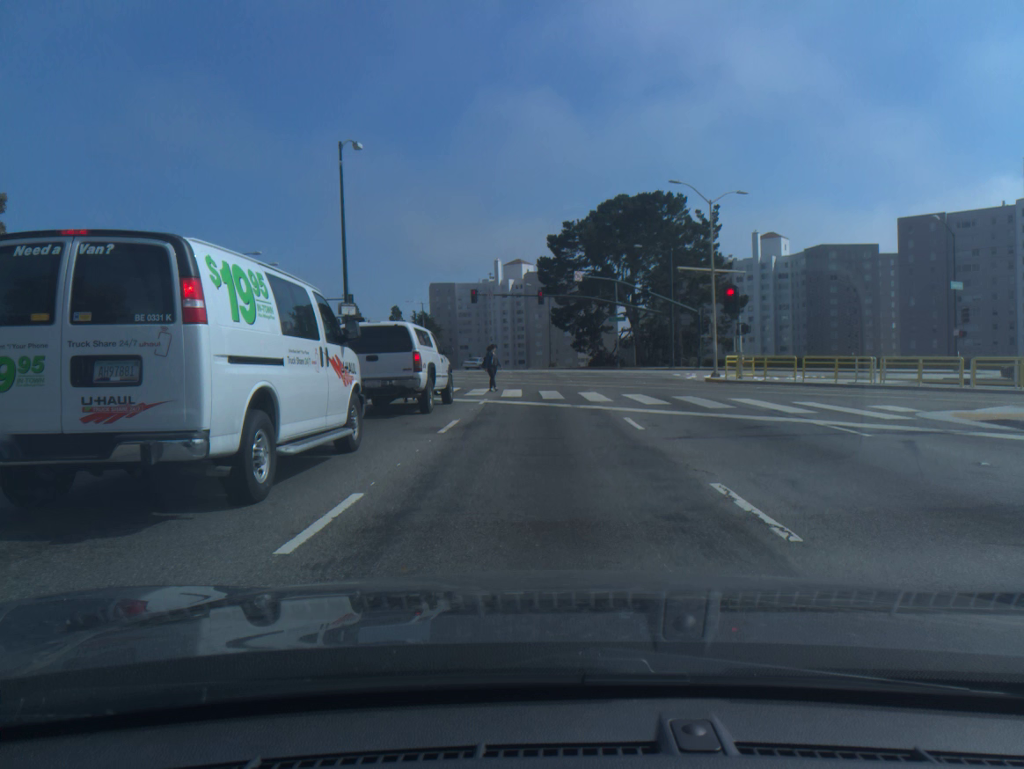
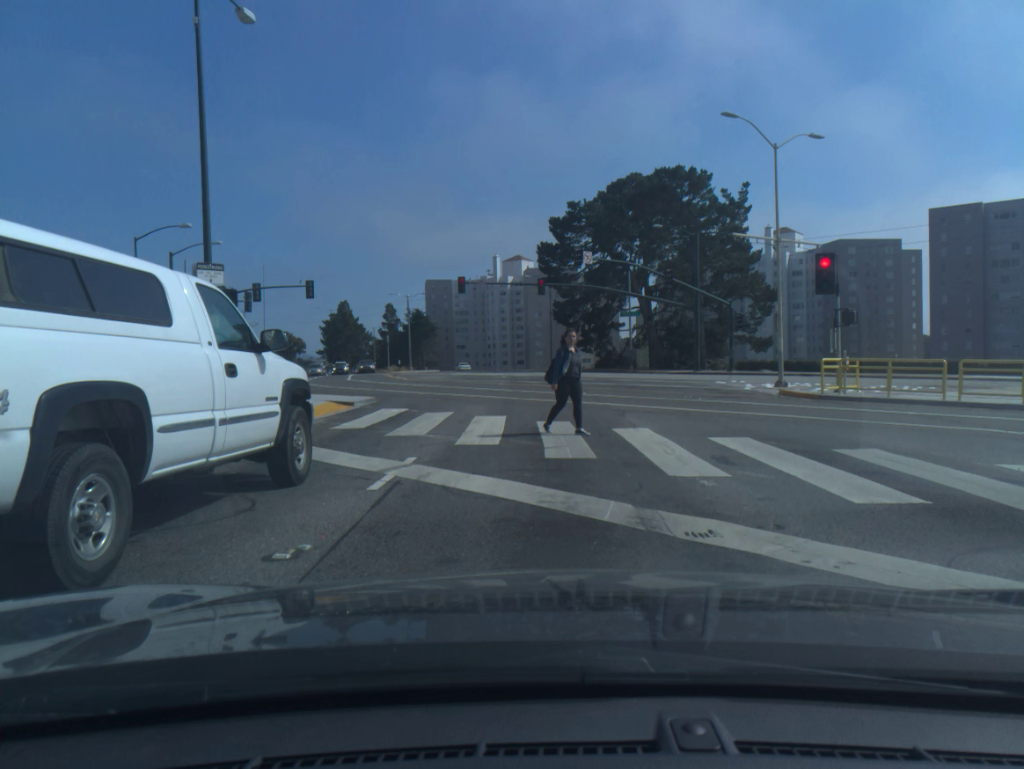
(0.0, +13.0) m; 0°
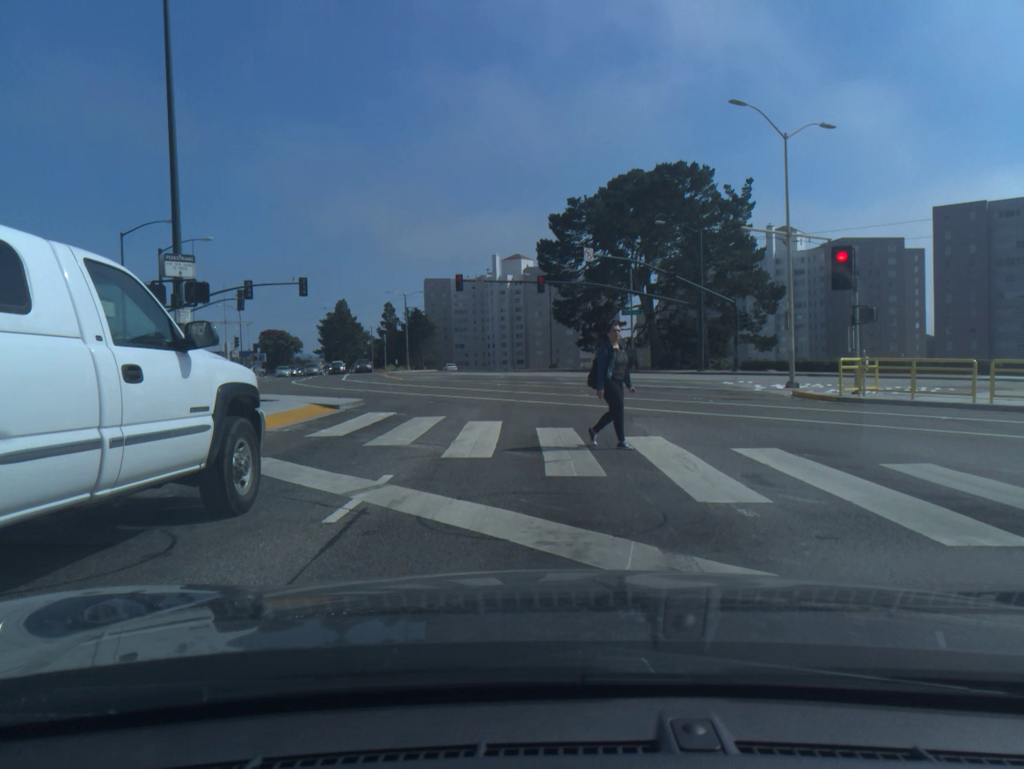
(0.0, +1.5) m; -1°
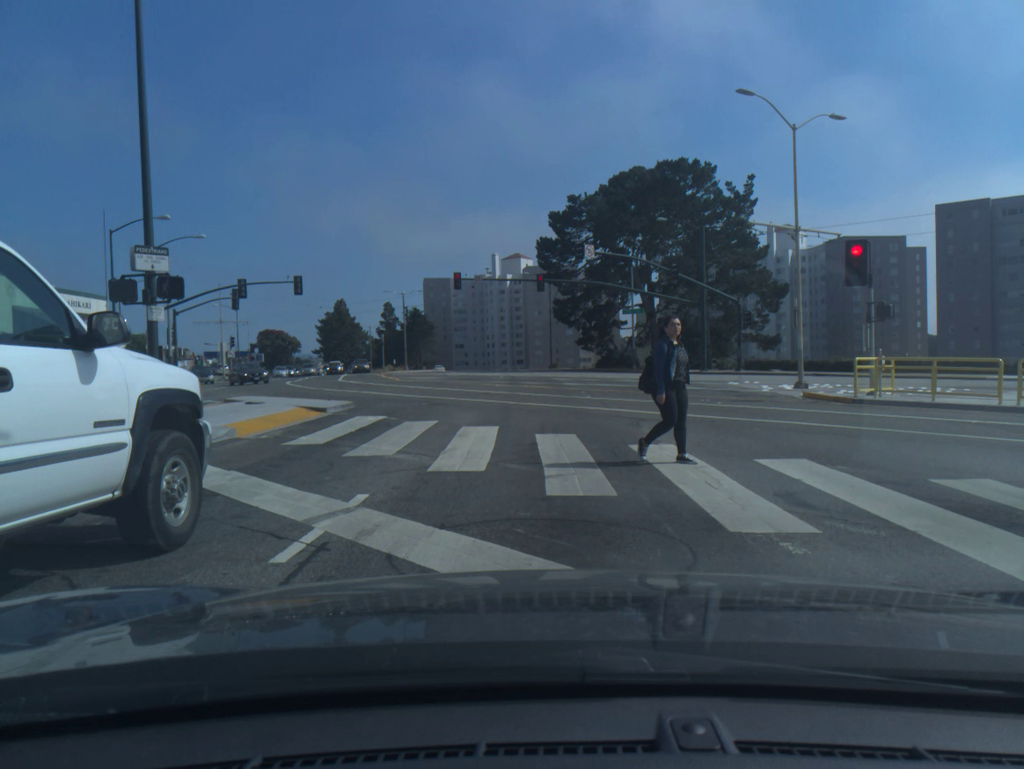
(0.0, +1.1) m; -1°
